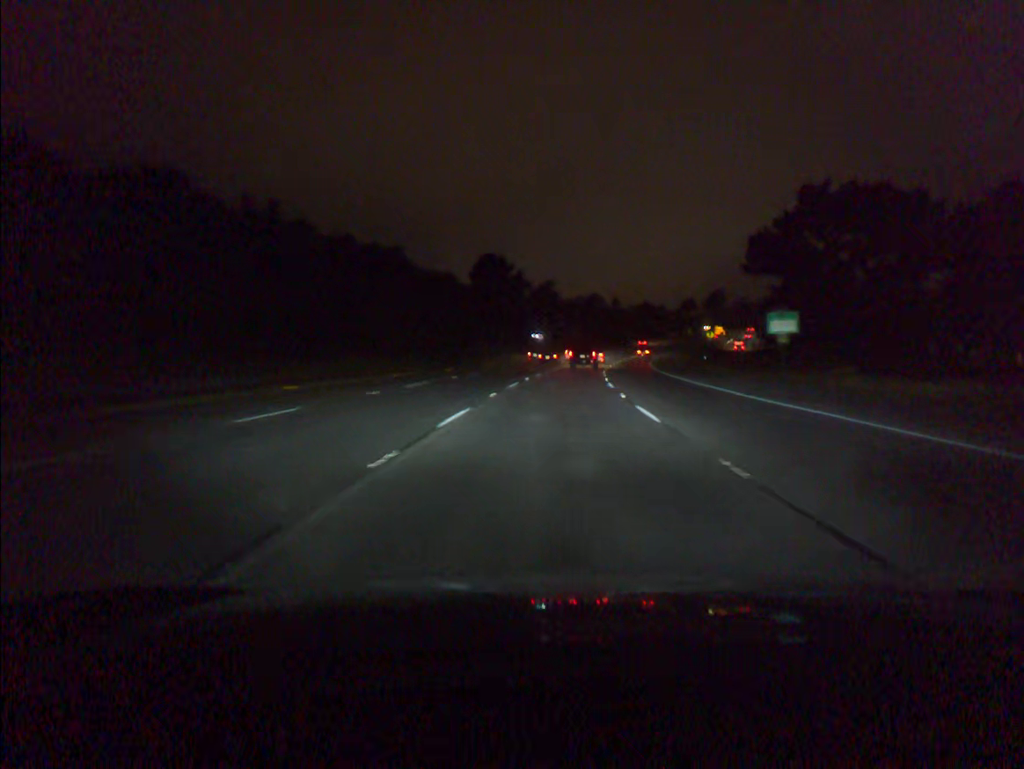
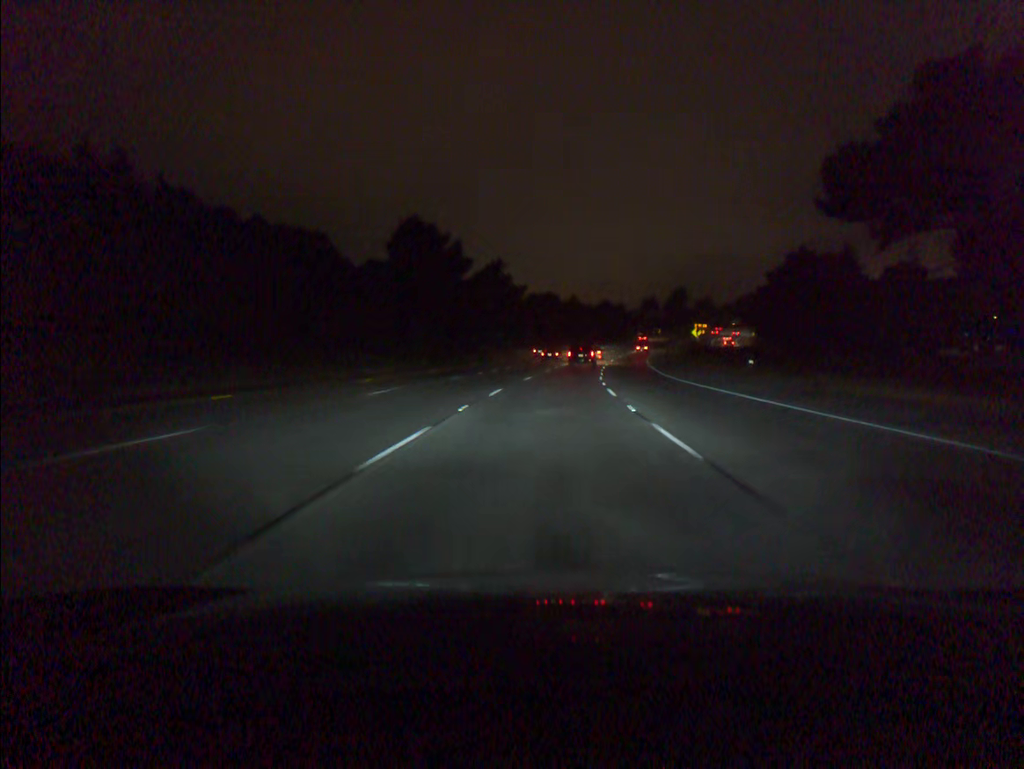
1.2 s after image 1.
(+1.1, +33.6) m; +3°
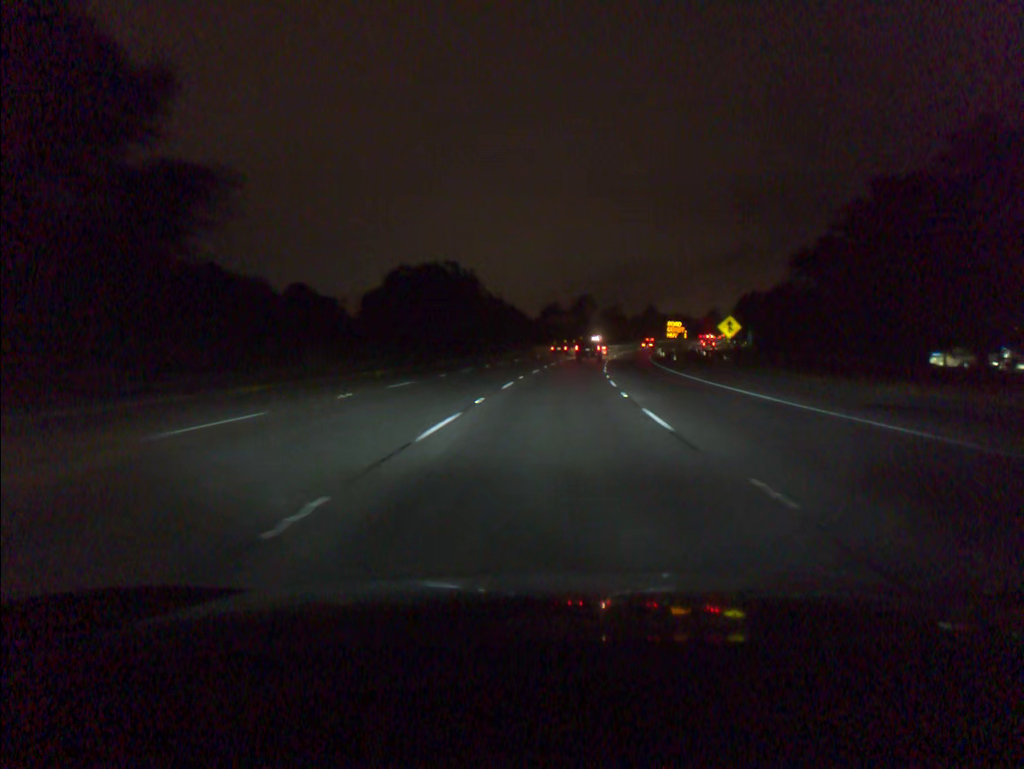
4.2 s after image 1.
(+5.5, +84.3) m; +8°
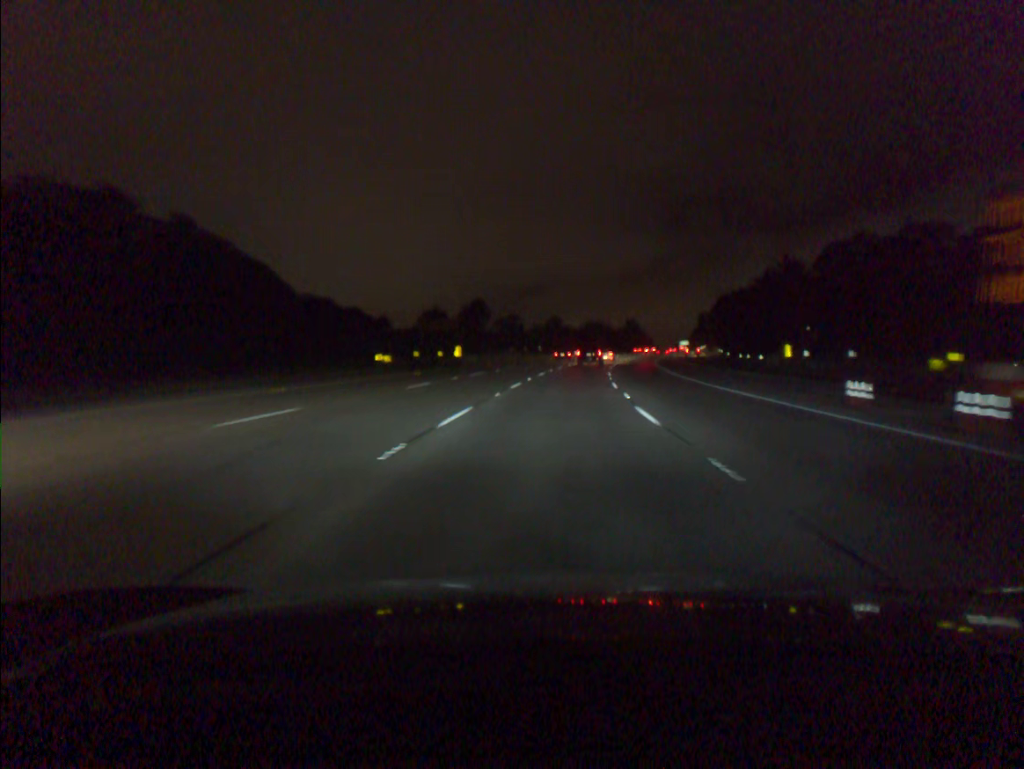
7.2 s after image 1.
(+6.0, +84.6) m; +8°
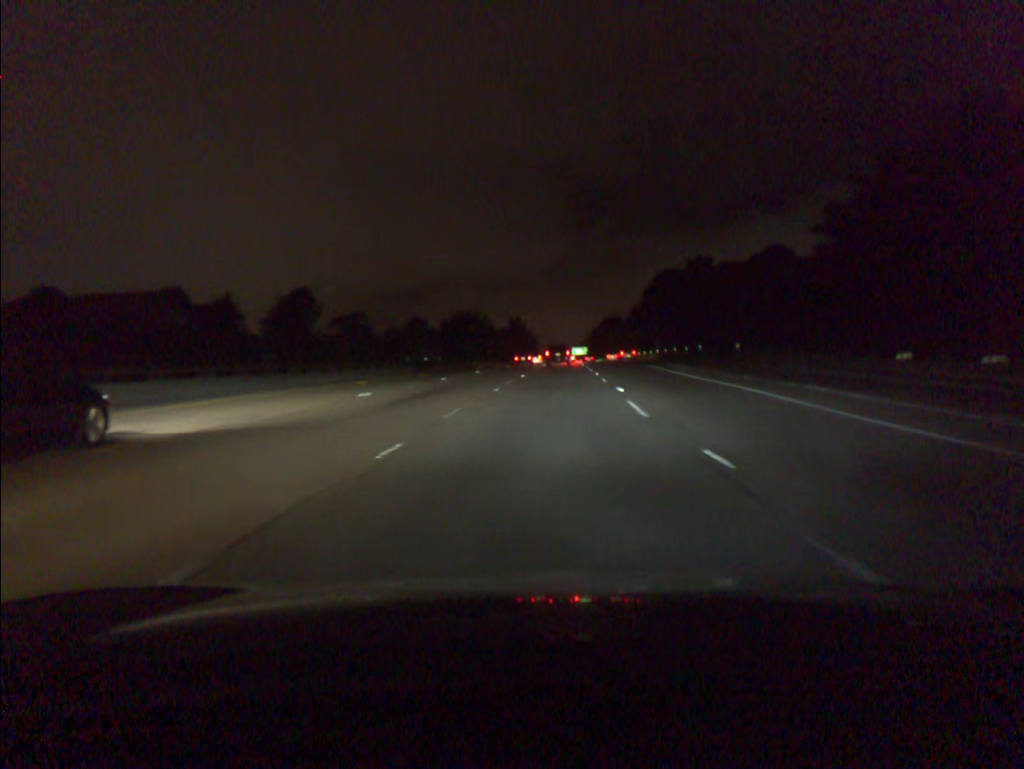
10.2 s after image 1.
(+6.7, +85.0) m; +9°
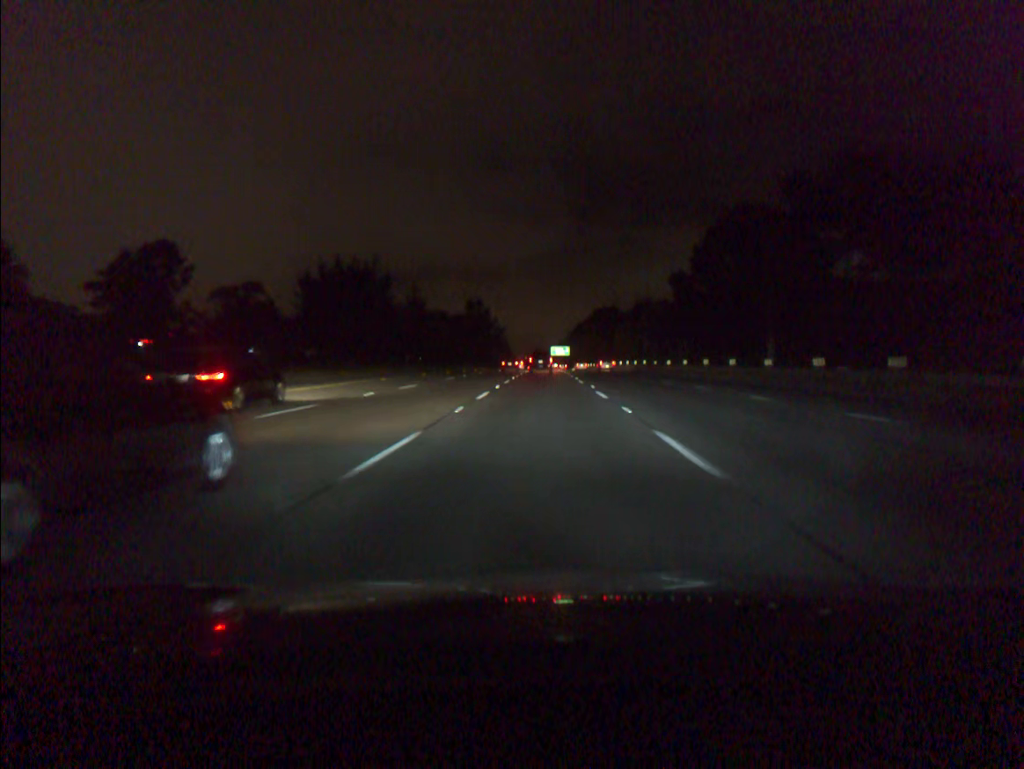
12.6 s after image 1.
(+1.8, +68.8) m; +2°
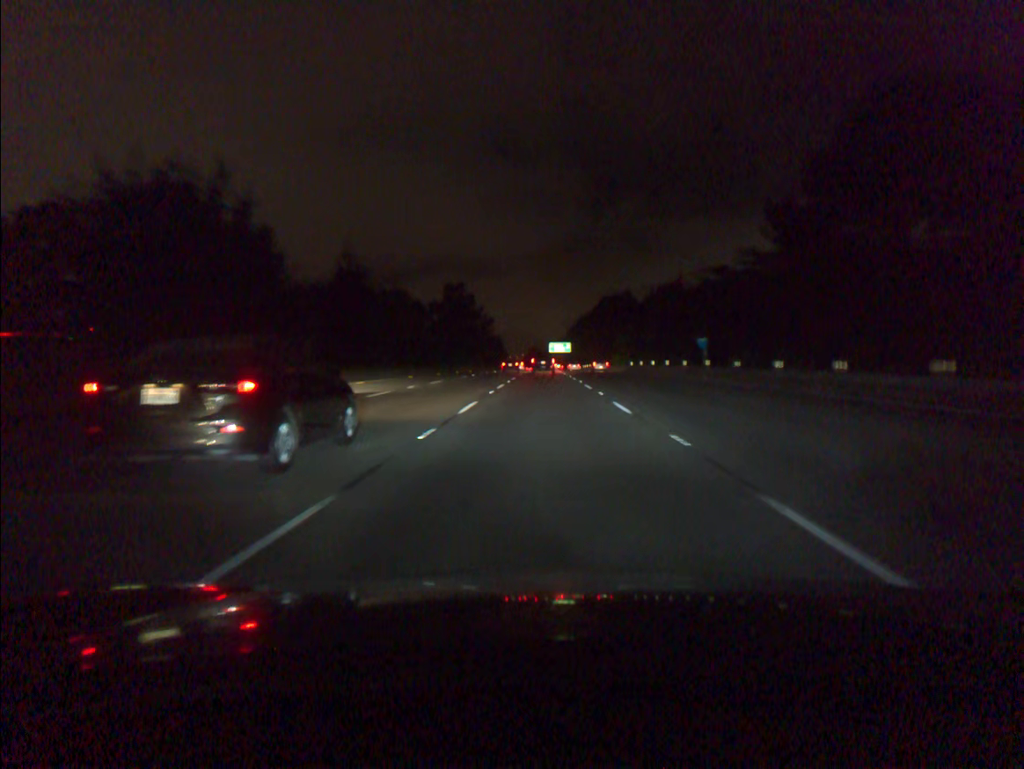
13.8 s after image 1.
(0.0, +34.7) m; 0°
